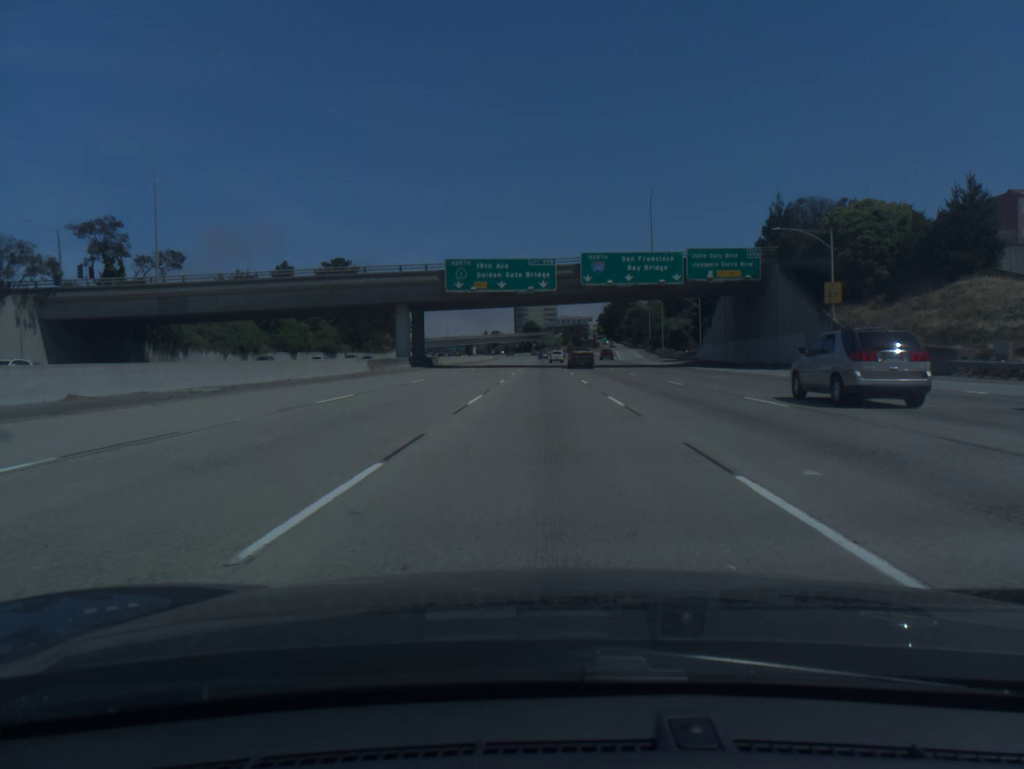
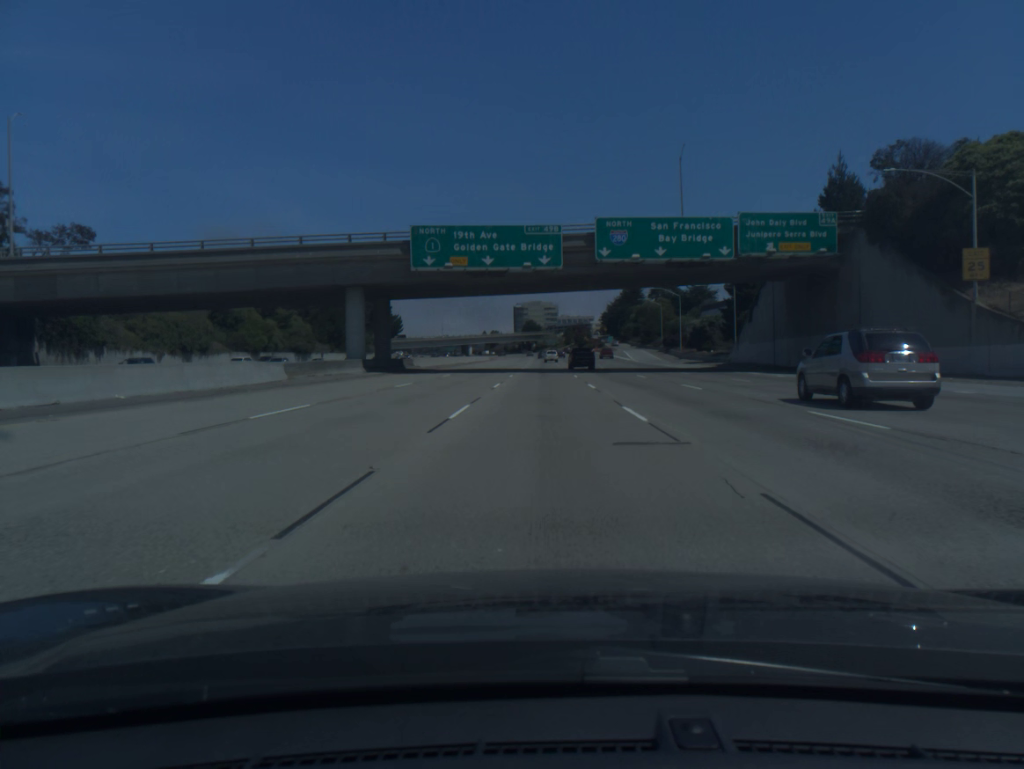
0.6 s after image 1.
(0.0, +18.4) m; 0°
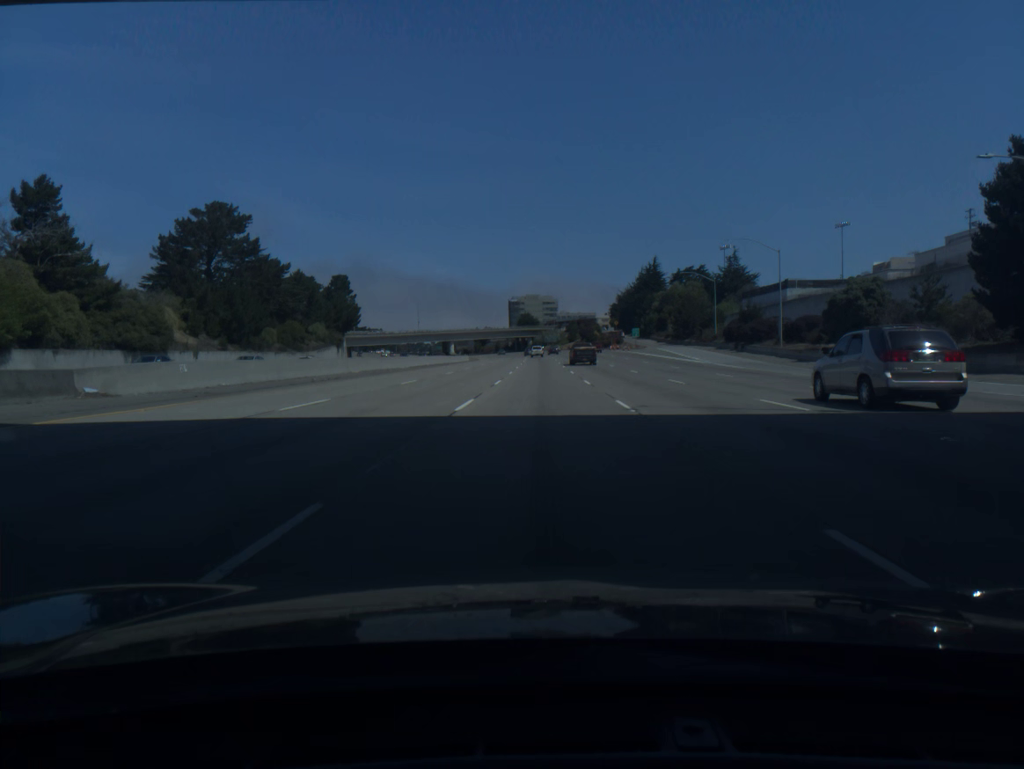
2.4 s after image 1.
(0.0, +55.1) m; 0°
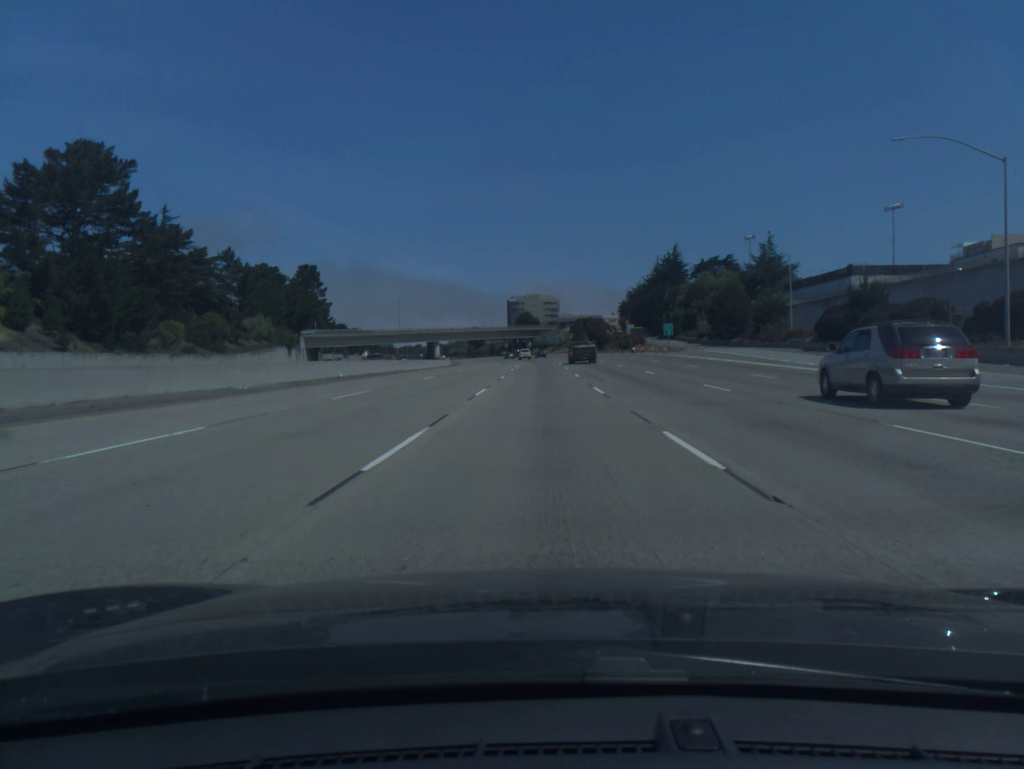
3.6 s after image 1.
(0.0, +36.6) m; 0°
